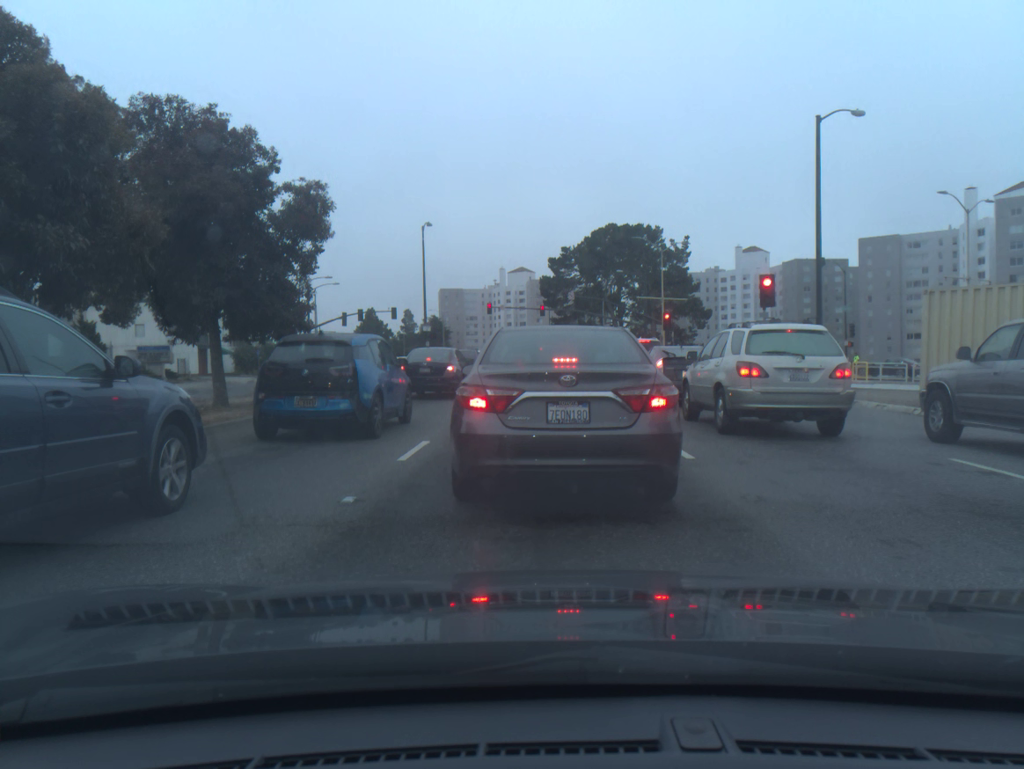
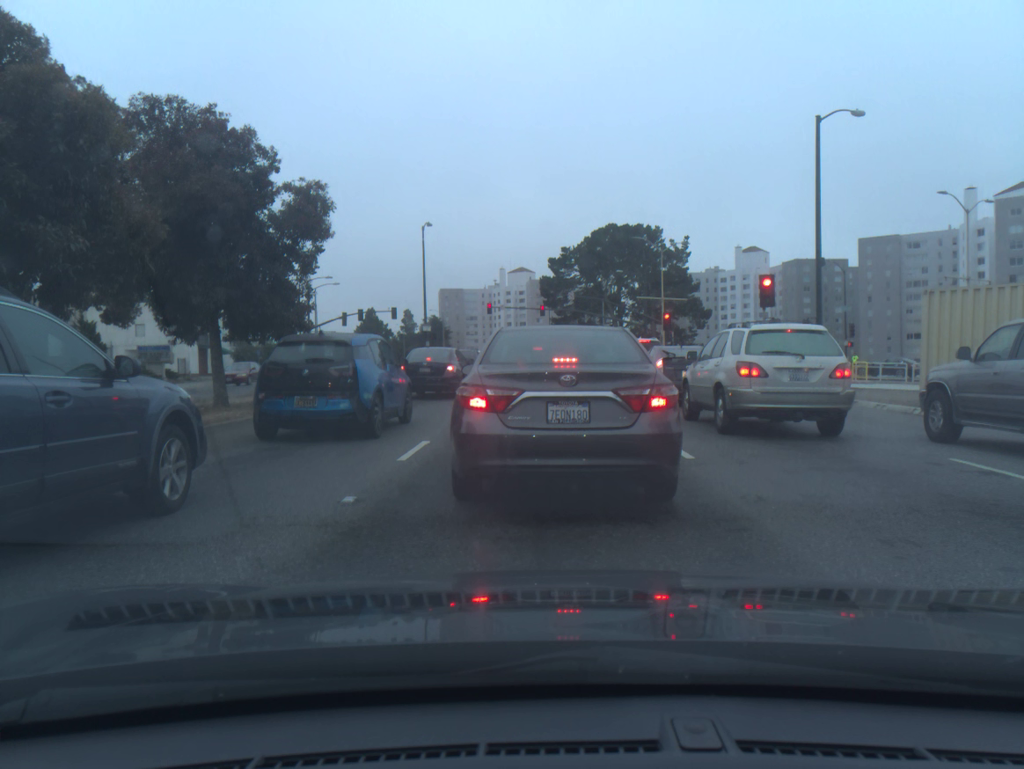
(0.0, 0.0) m; 0°
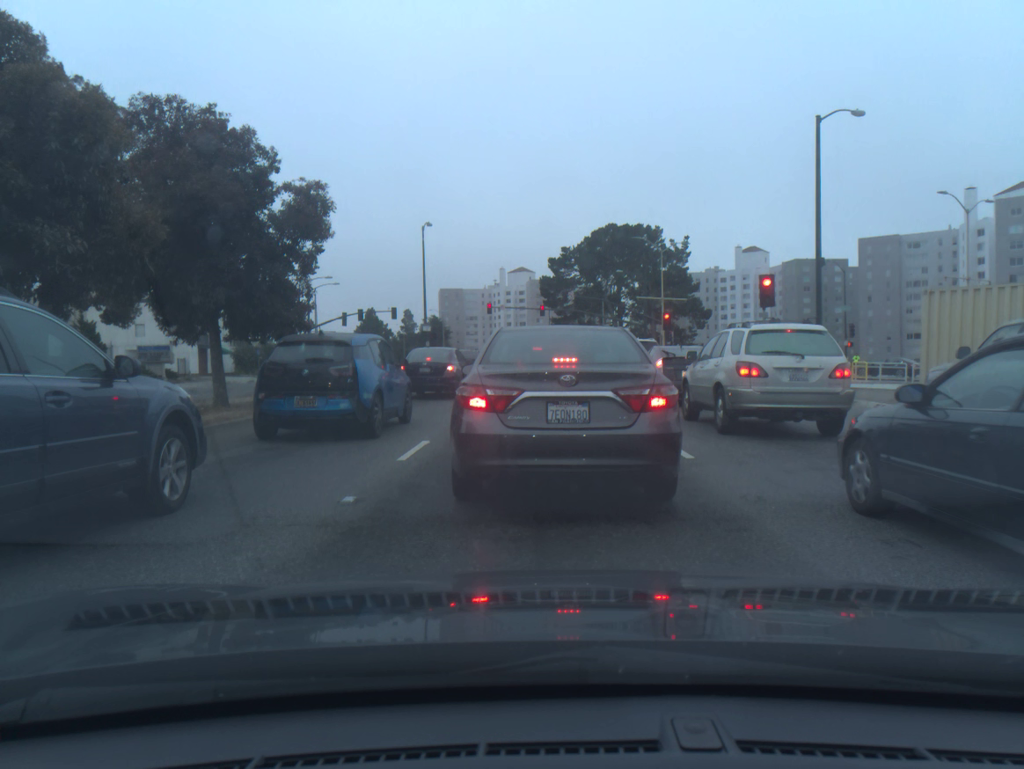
(0.0, 0.0) m; 0°
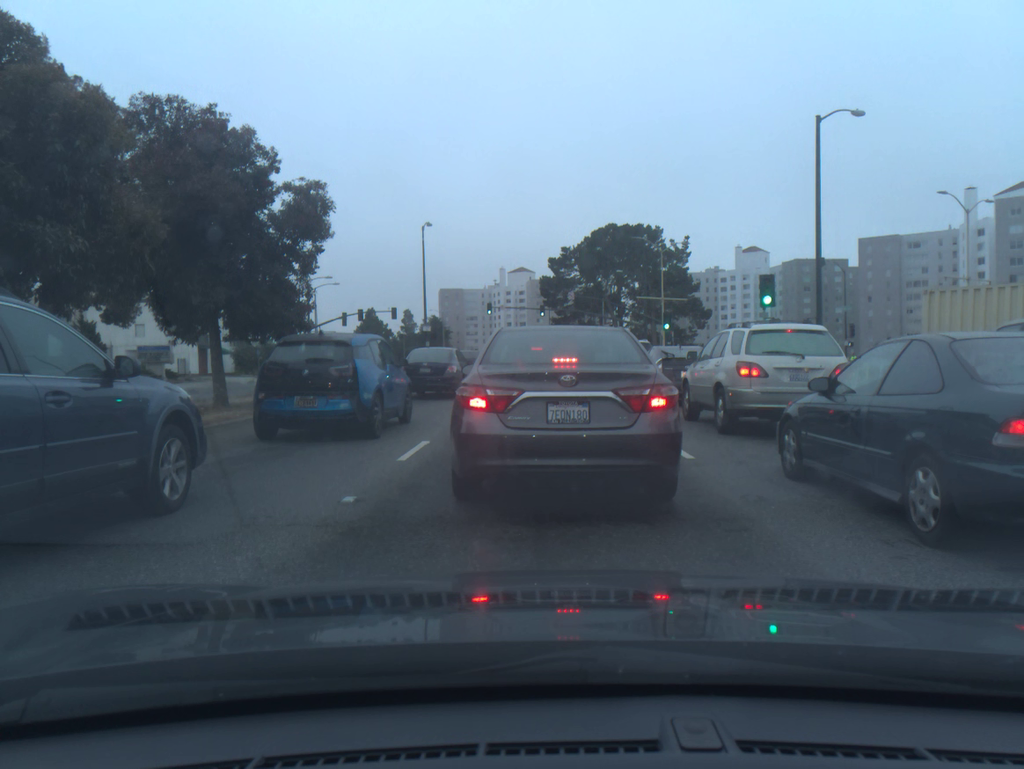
(0.0, 0.0) m; 0°
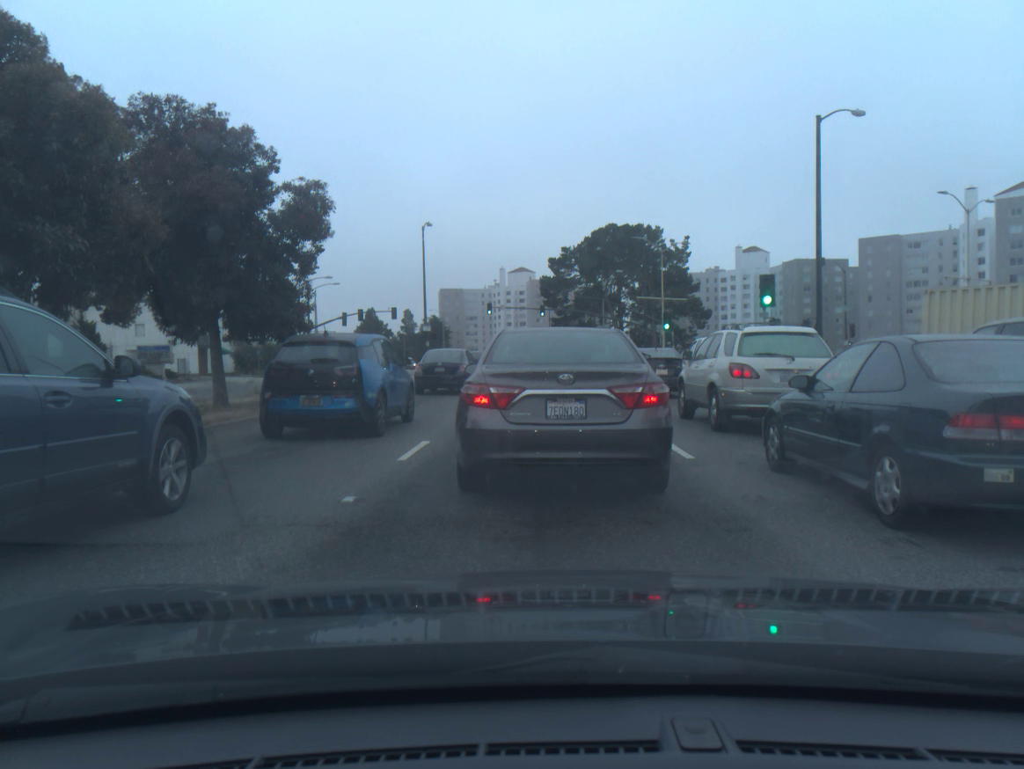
(0.0, 0.0) m; 0°
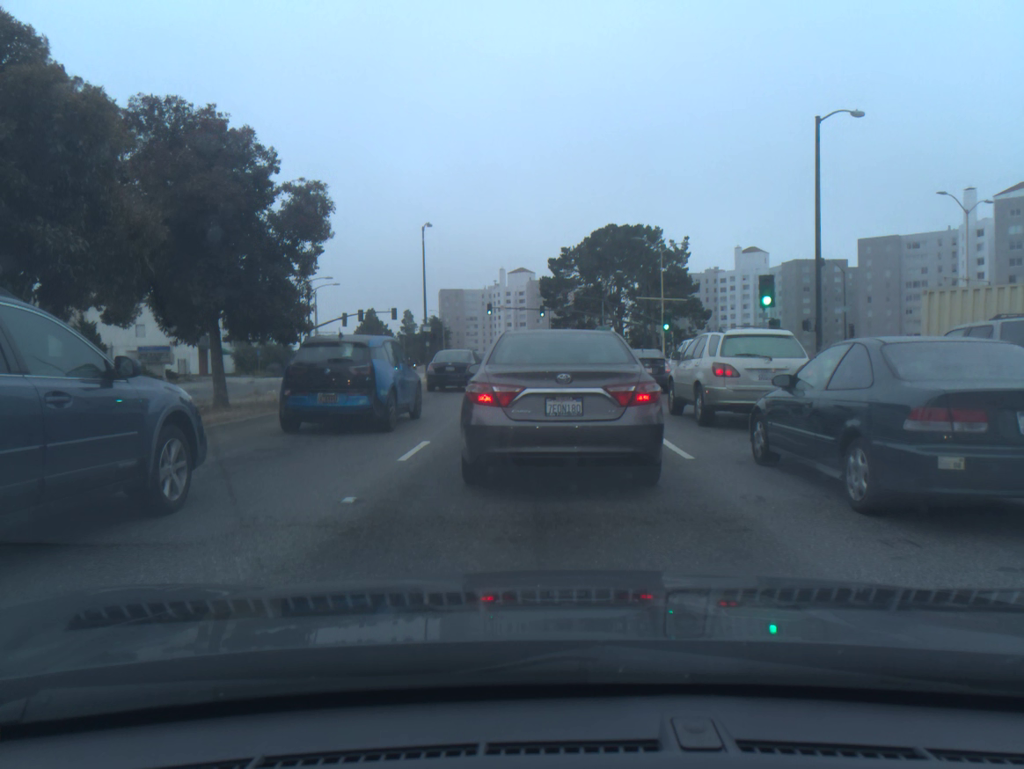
(0.0, 0.0) m; 0°
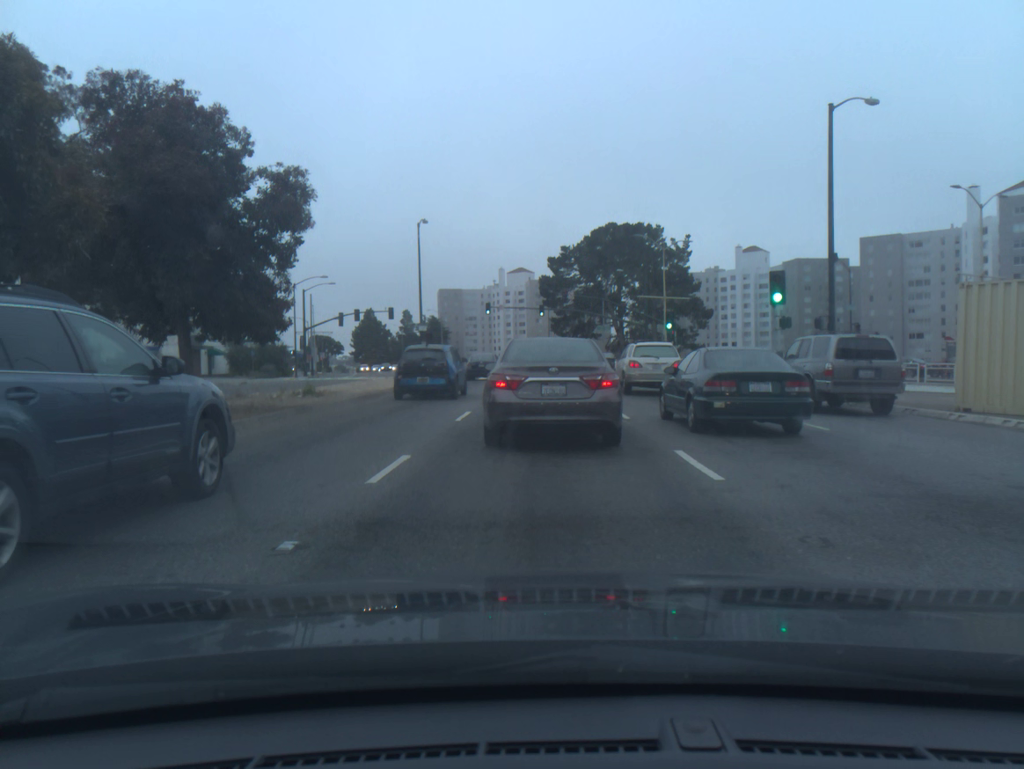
(0.0, +1.5) m; 0°
